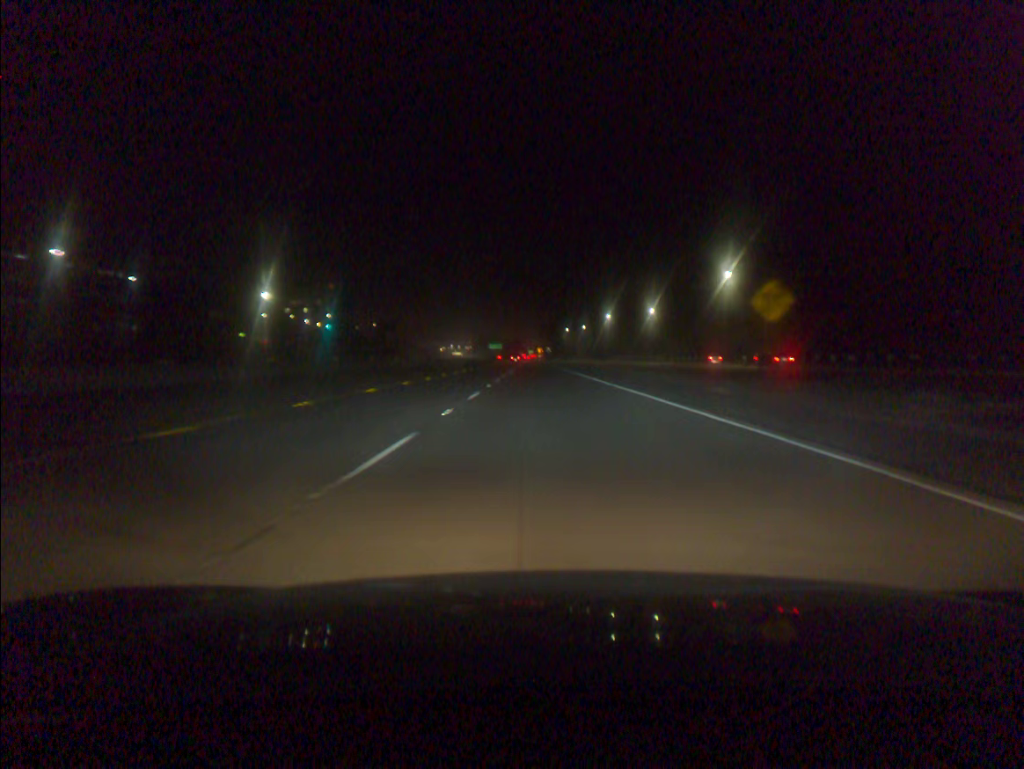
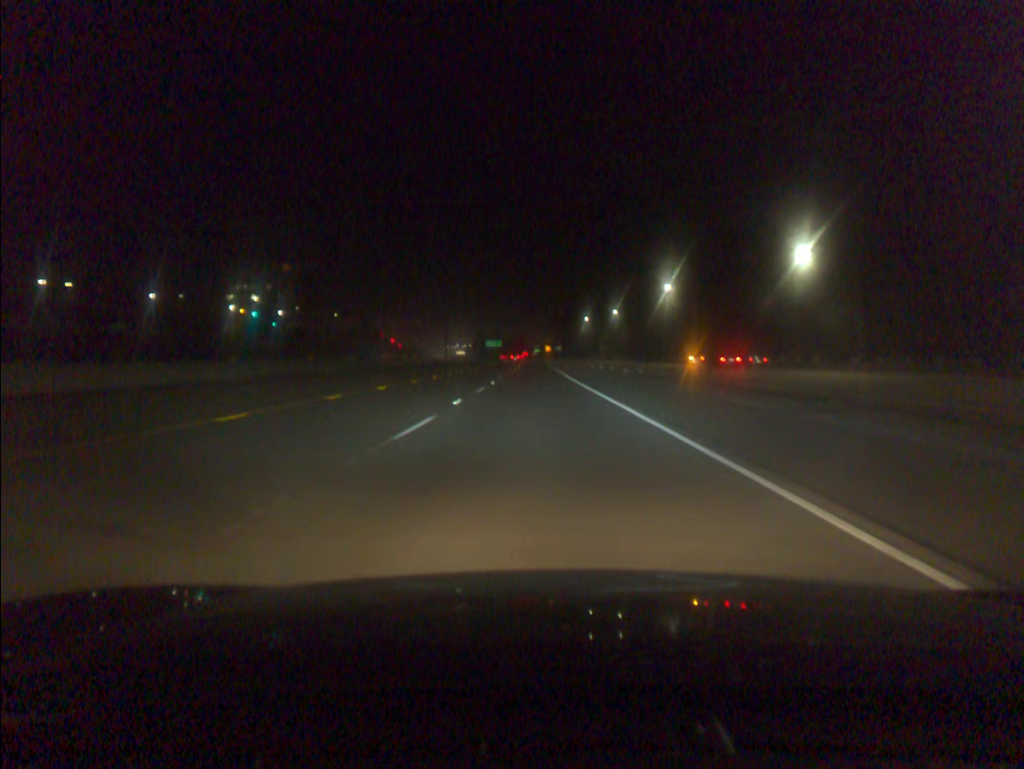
(-0.3, +84.4) m; -1°
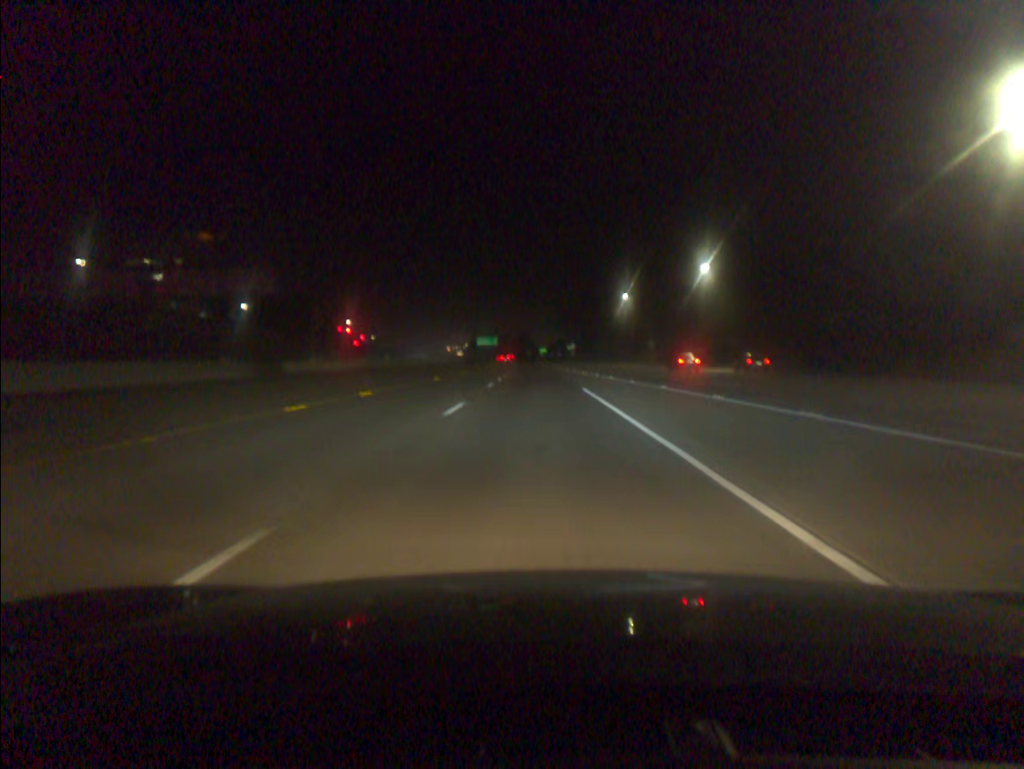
(-0.7, +84.5) m; 0°
